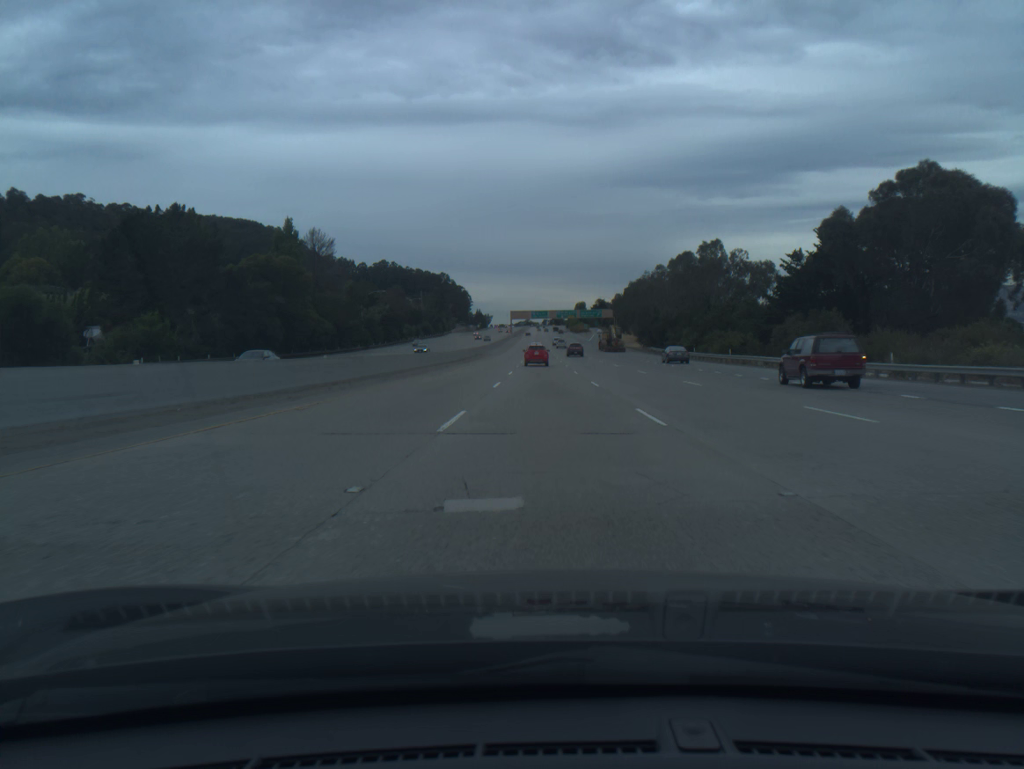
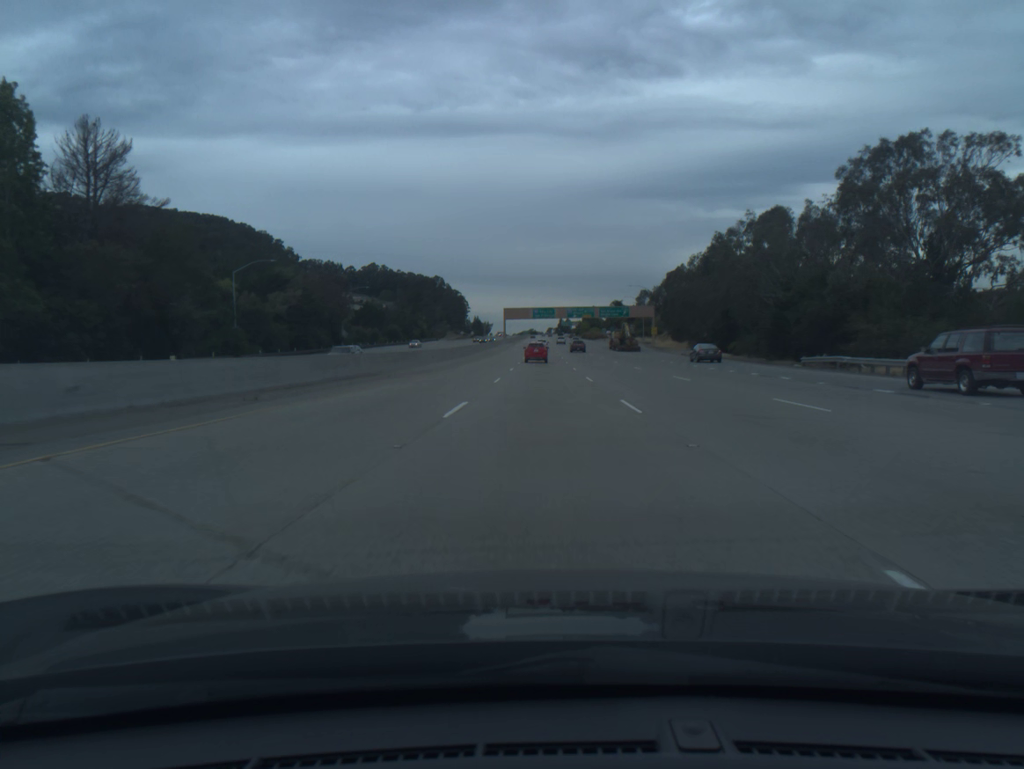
(0.0, +71.2) m; 0°
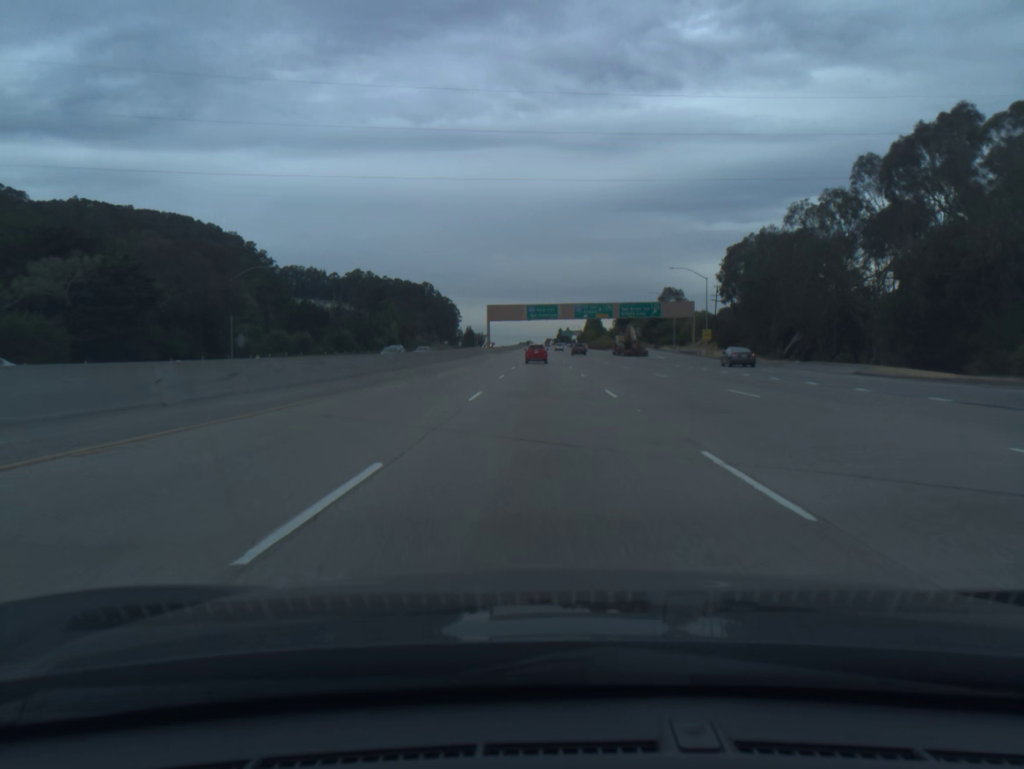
(0.0, +53.3) m; 0°
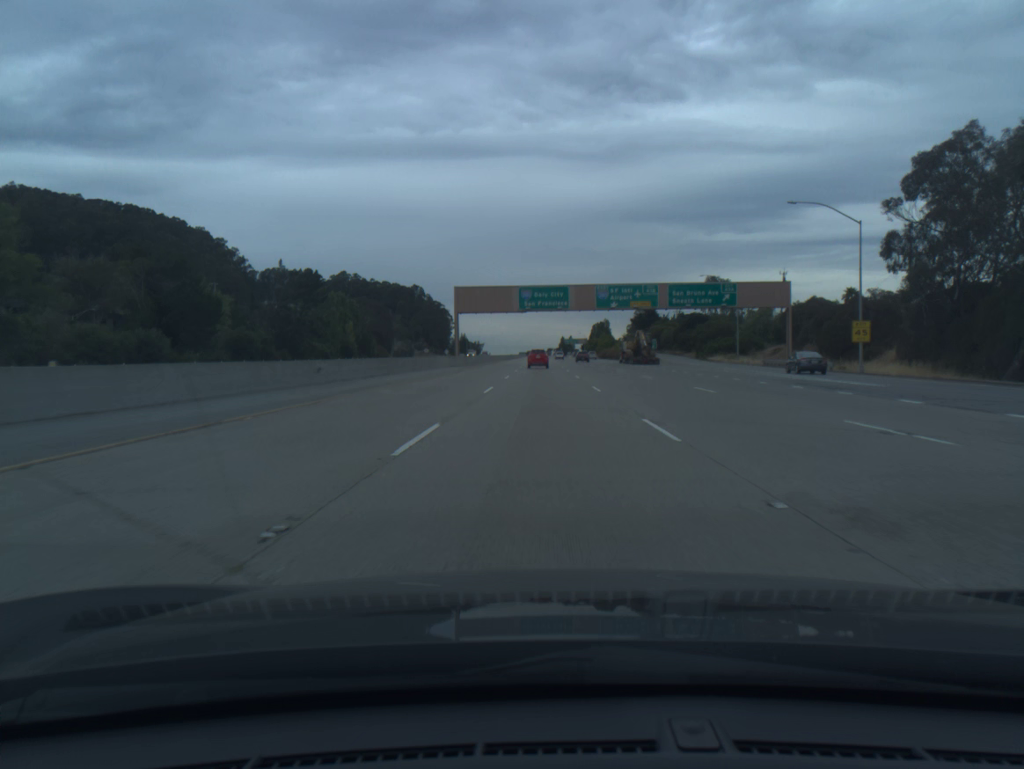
(0.0, +53.2) m; 0°
